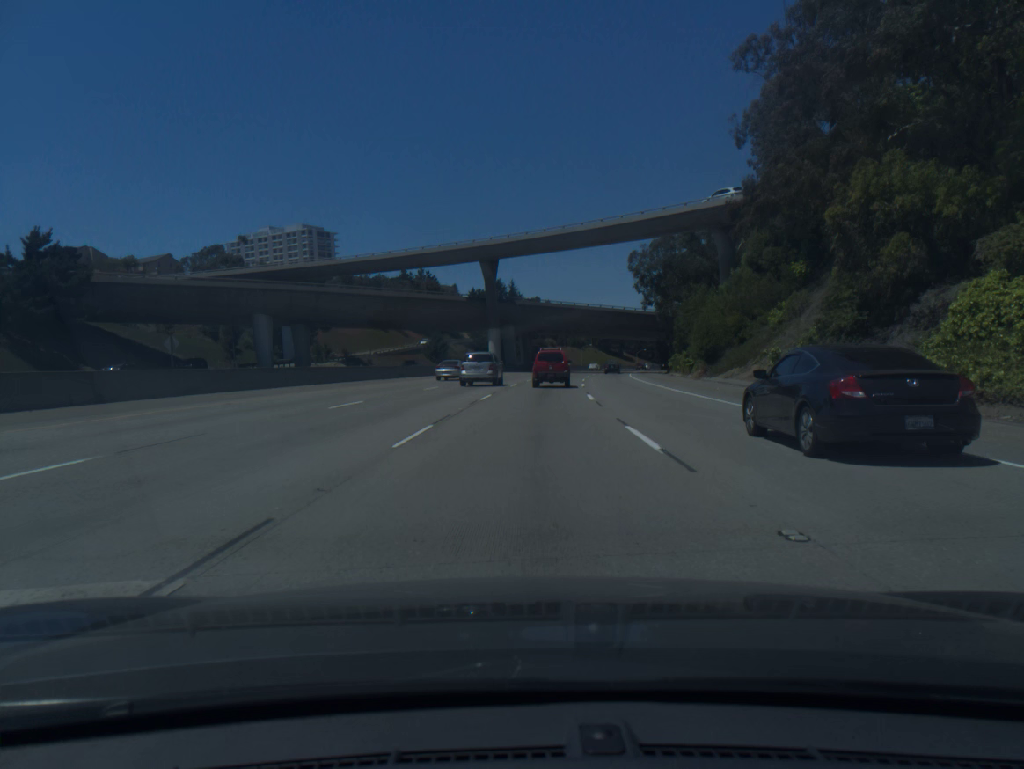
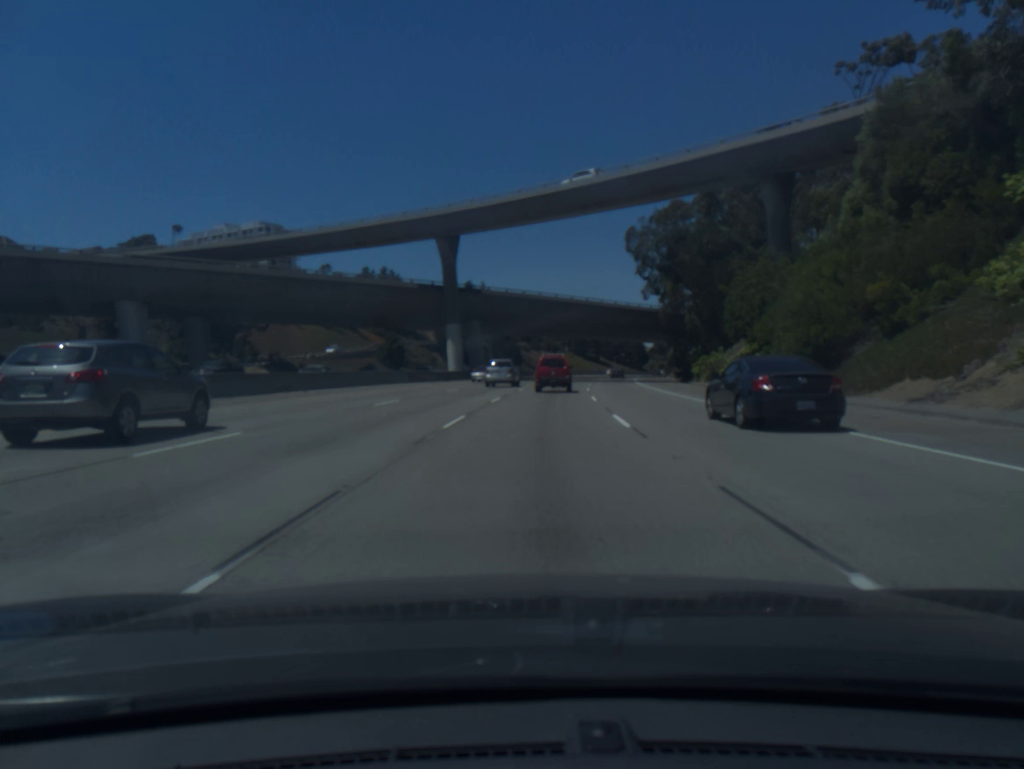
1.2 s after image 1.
(+0.5, +24.7) m; +2°
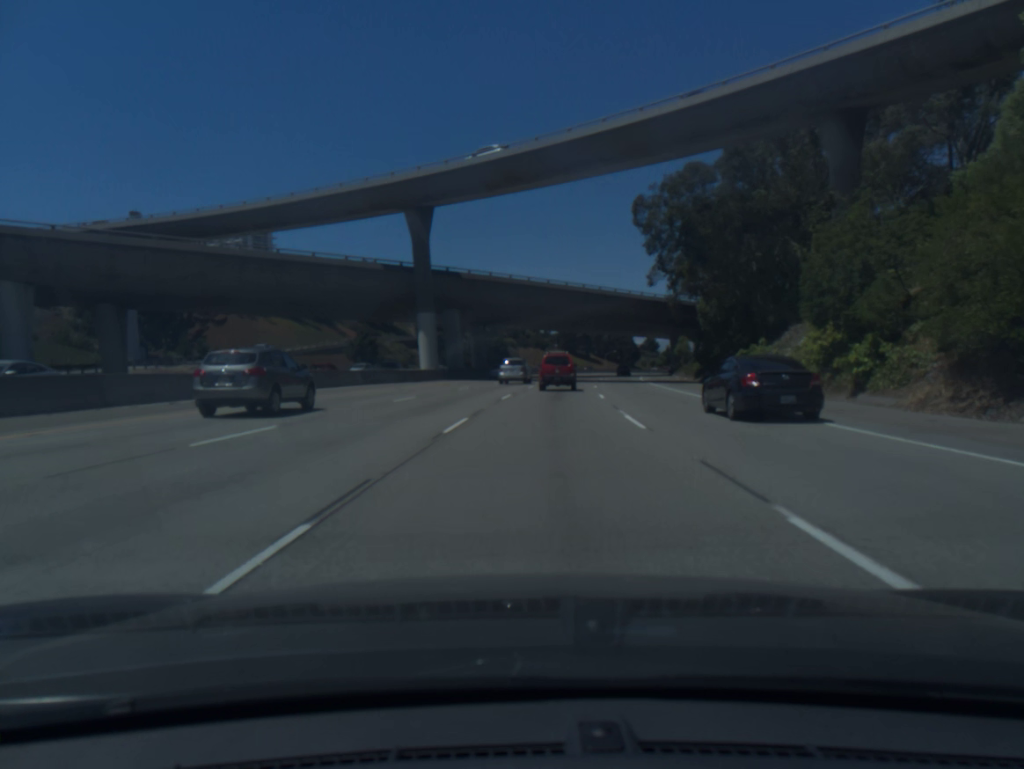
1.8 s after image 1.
(+0.1, +13.1) m; +1°
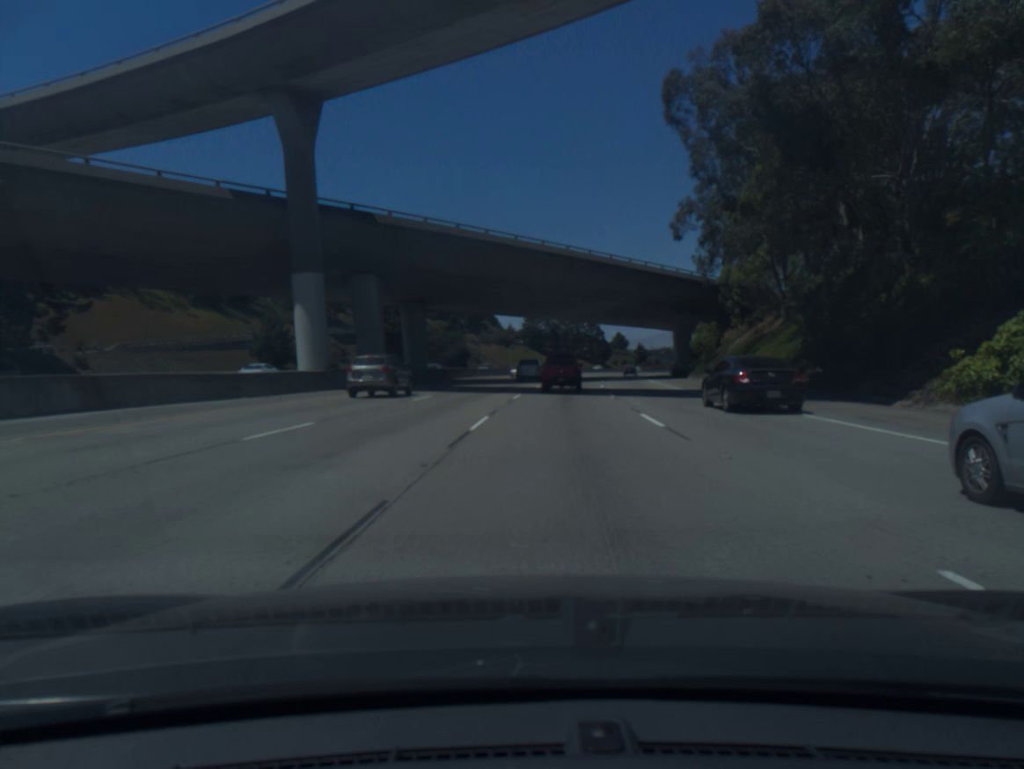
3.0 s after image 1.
(+0.6, +27.9) m; +3°
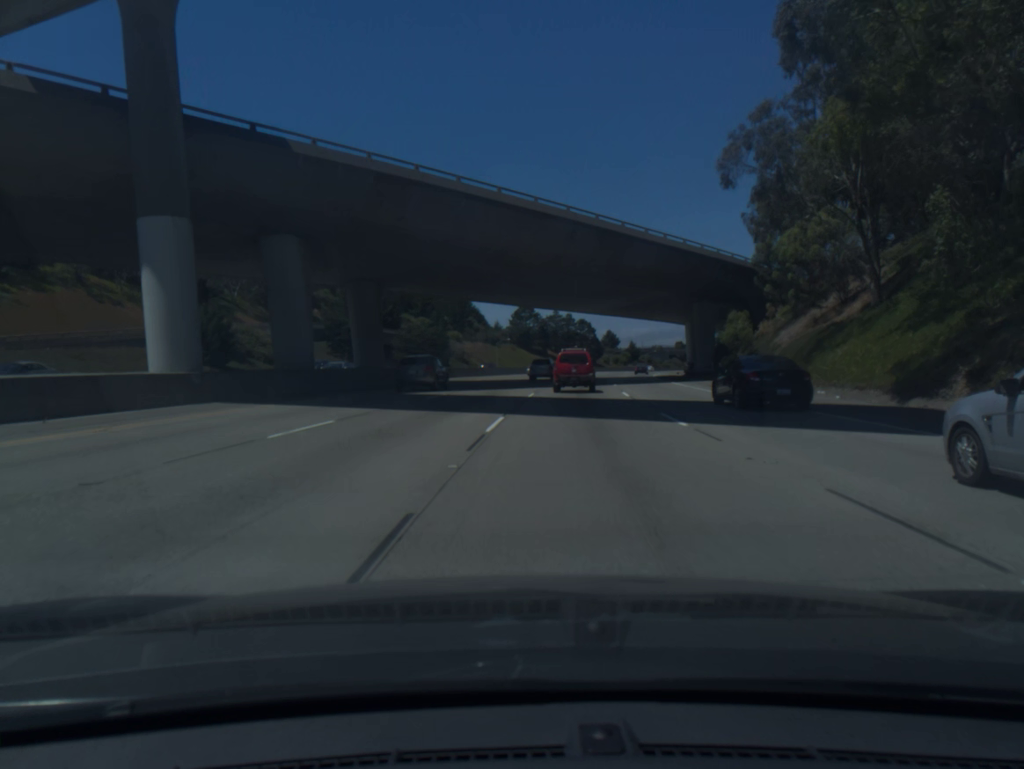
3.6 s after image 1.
(+0.1, +14.7) m; +1°
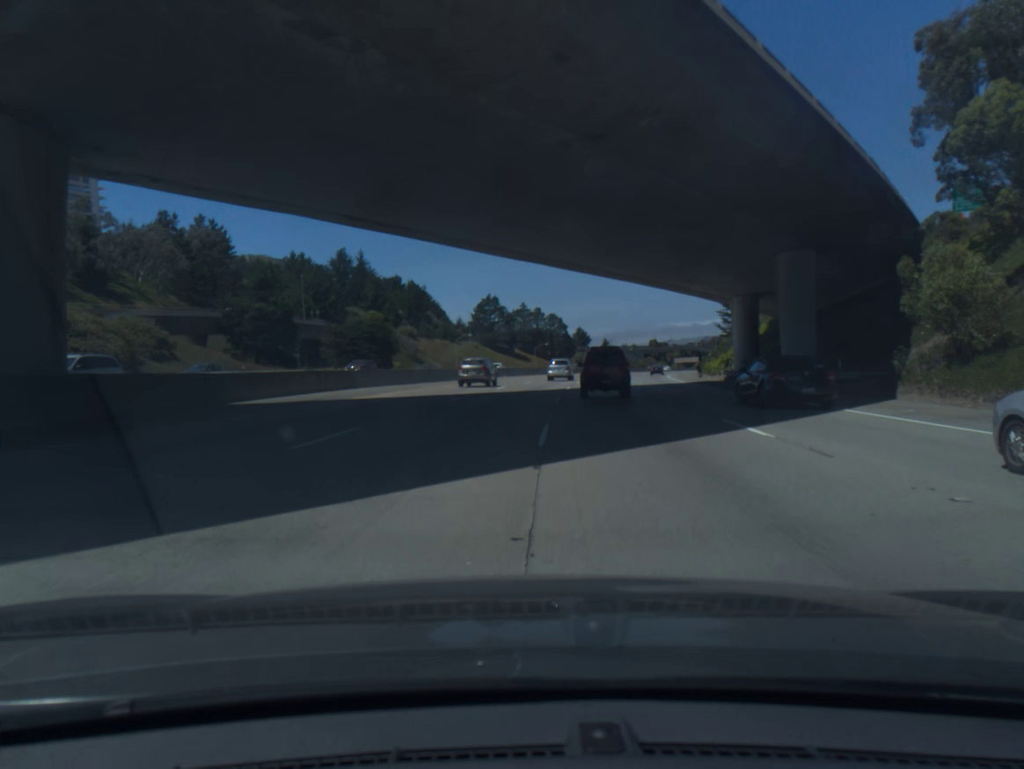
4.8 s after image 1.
(+0.7, +30.8) m; +2°
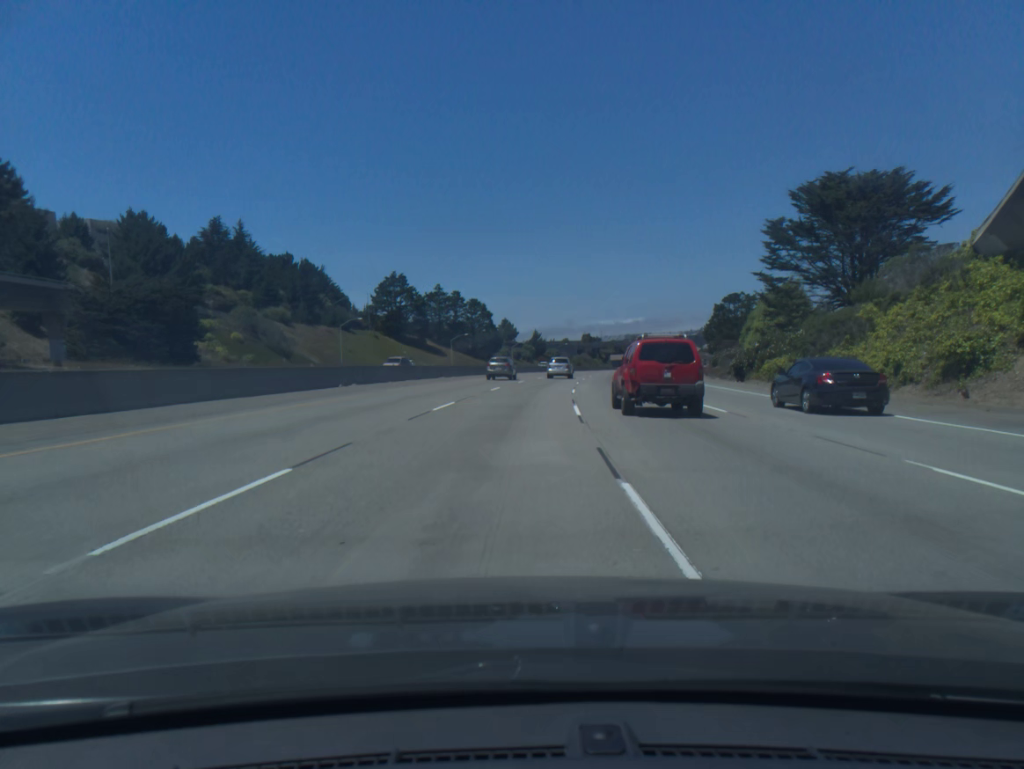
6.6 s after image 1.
(+2.5, +49.5) m; +6°
